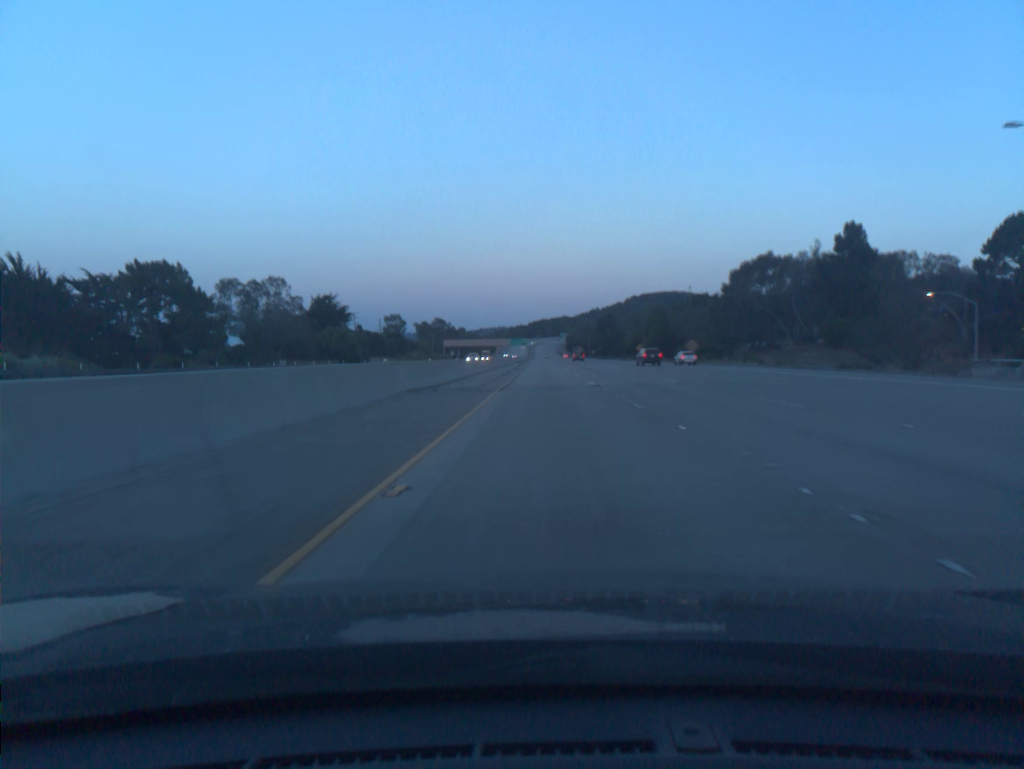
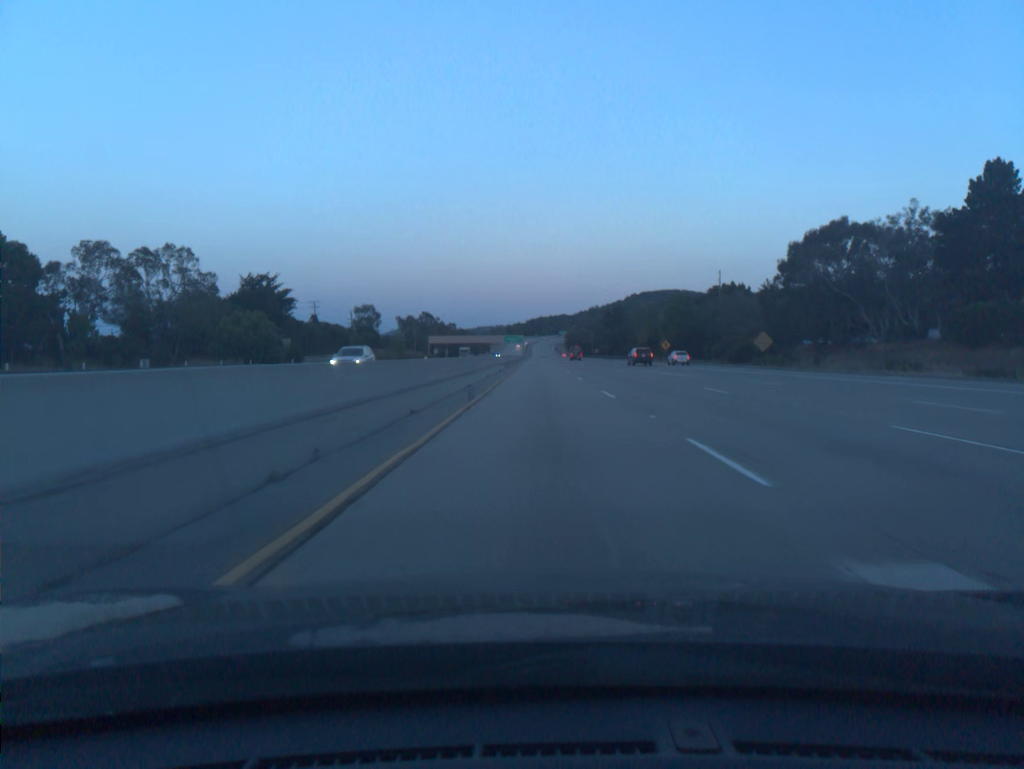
(+0.2, +39.6) m; 0°
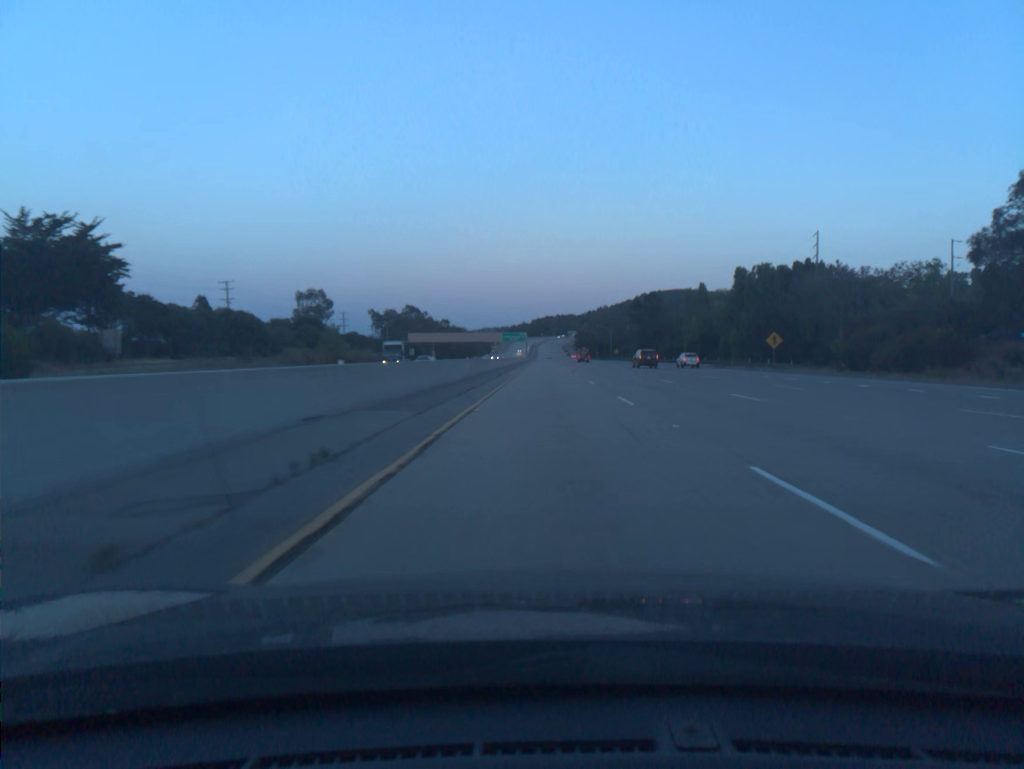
(-0.3, +59.2) m; 0°
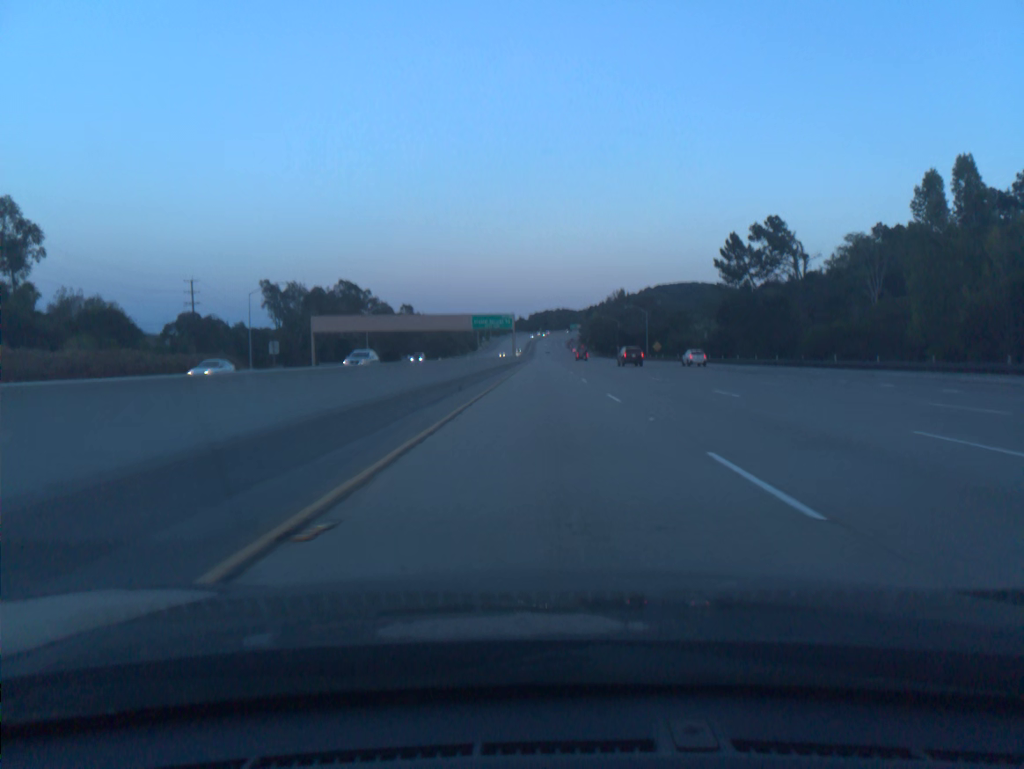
(+0.4, +98.6) m; 0°
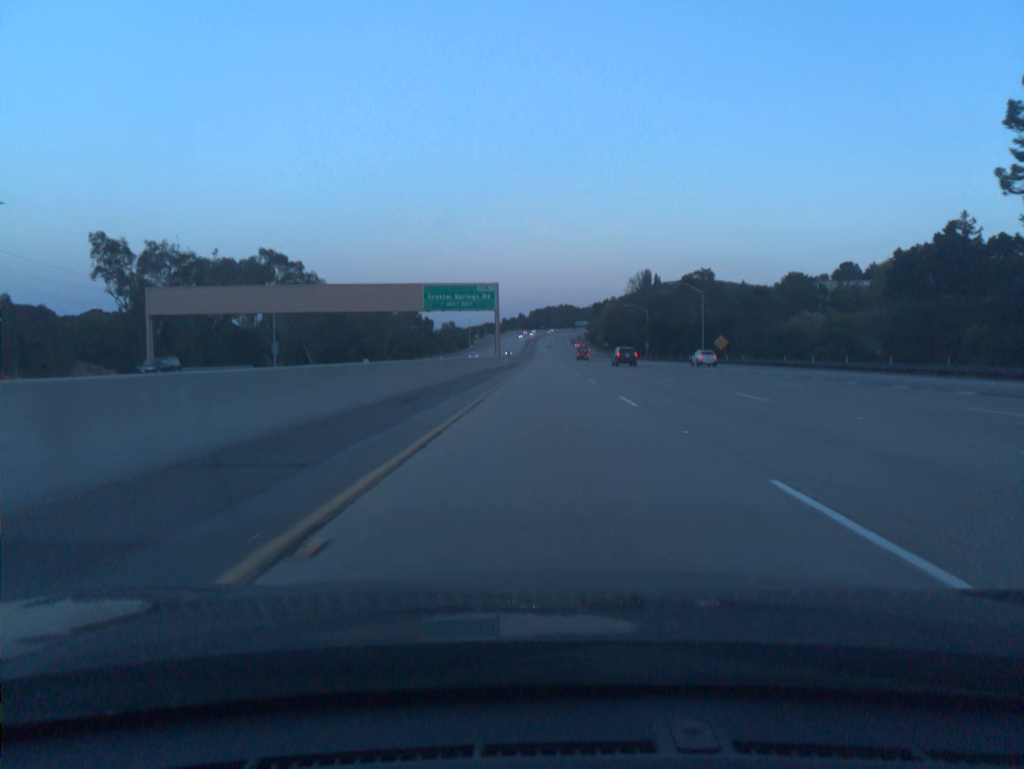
(-0.1, +59.0) m; 0°
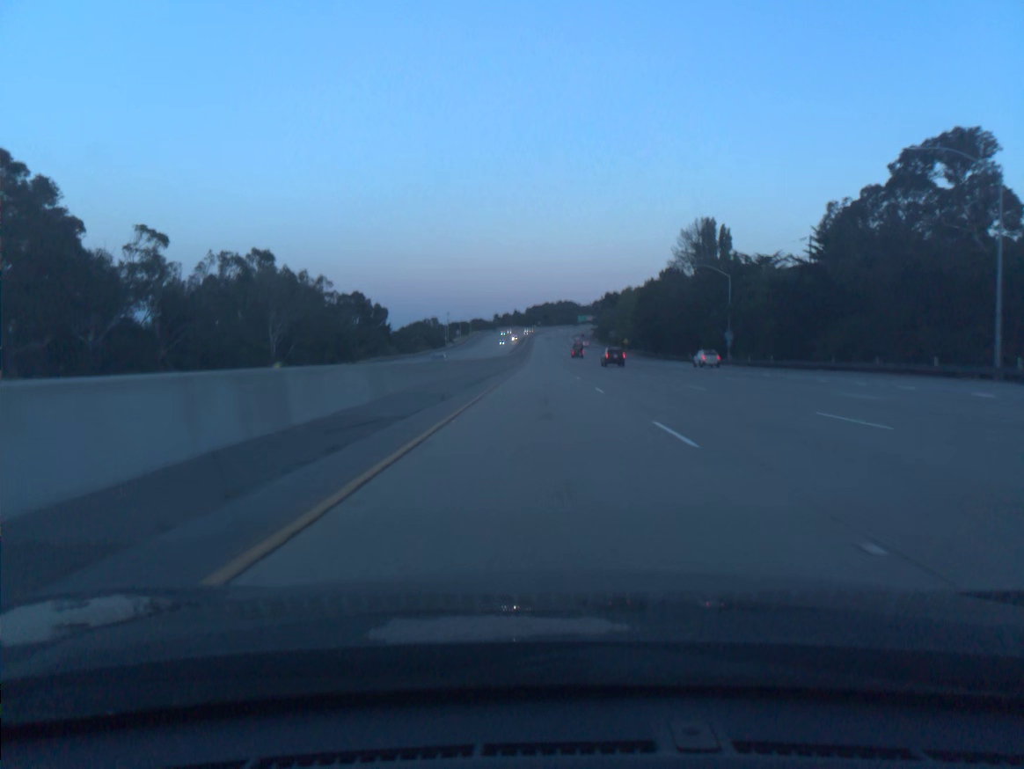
(+0.3, +78.6) m; 0°
